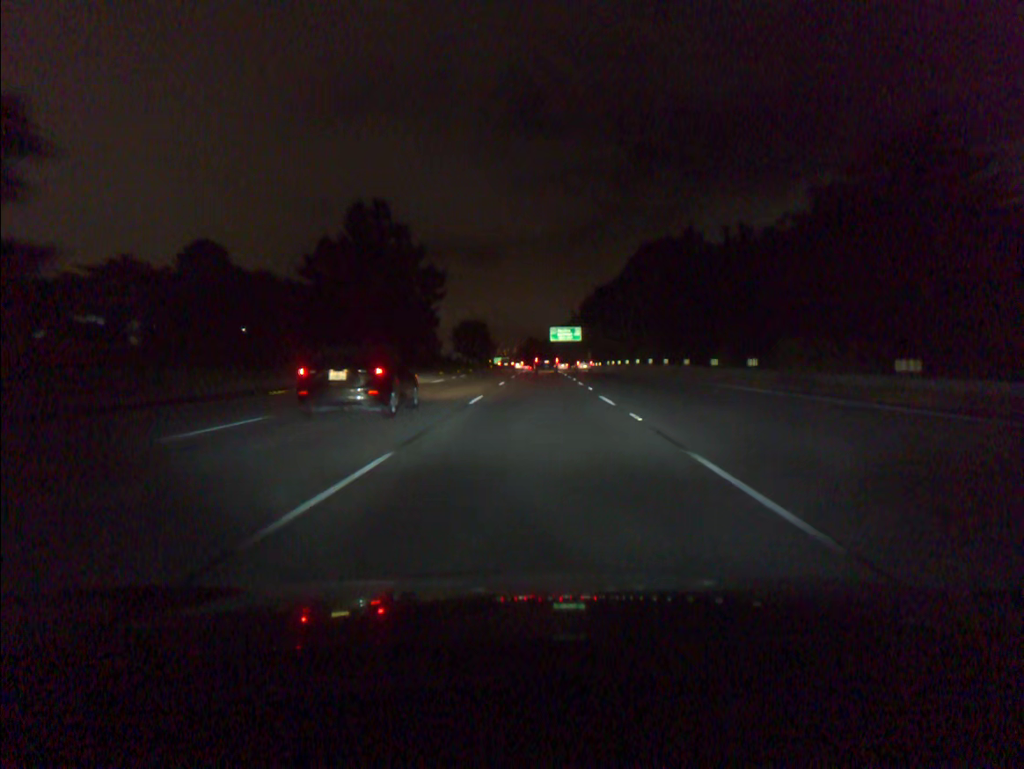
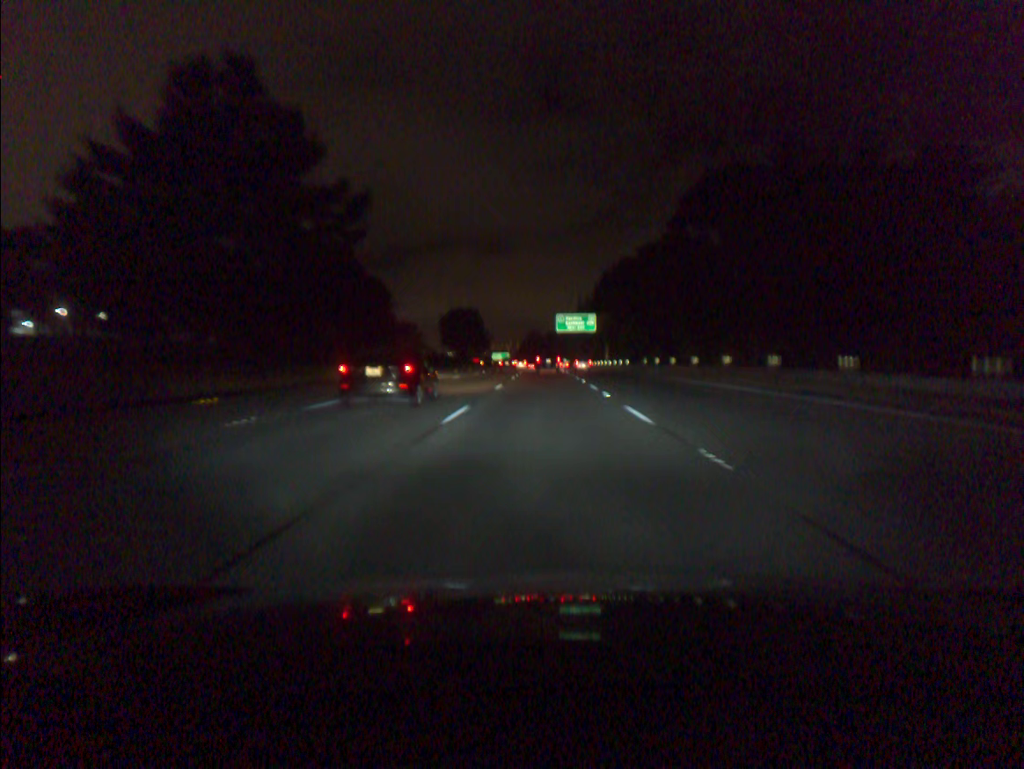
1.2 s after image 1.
(-0.1, +35.2) m; 0°
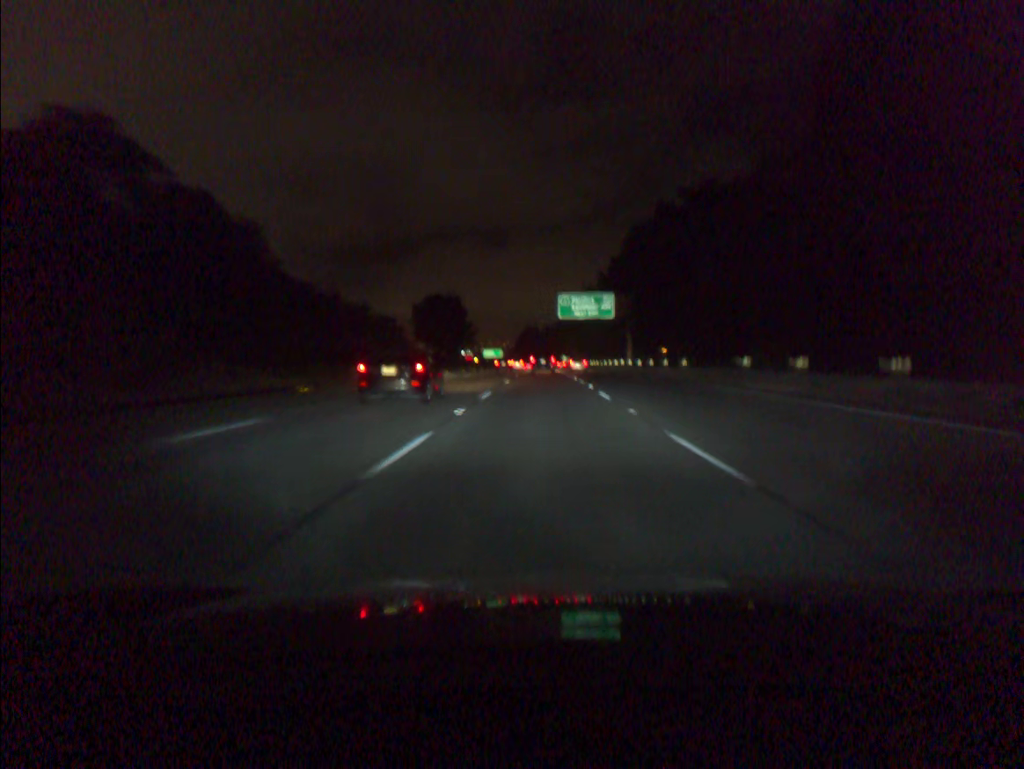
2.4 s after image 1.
(+0.1, +35.3) m; 0°
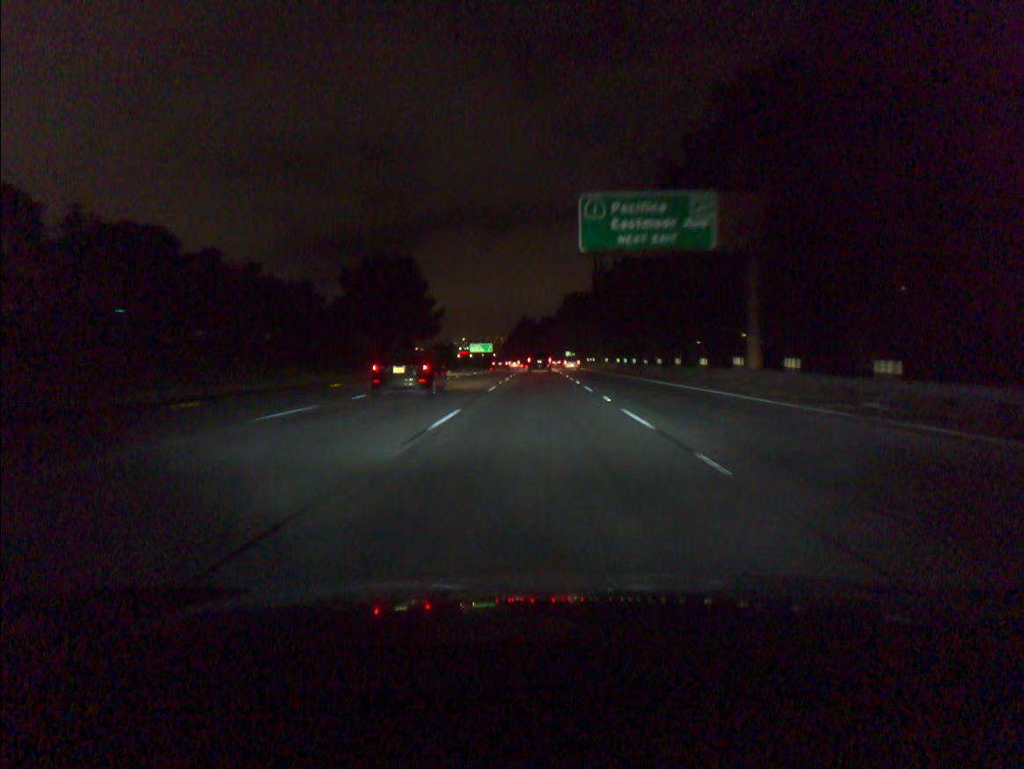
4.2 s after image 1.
(+0.1, +53.1) m; 0°
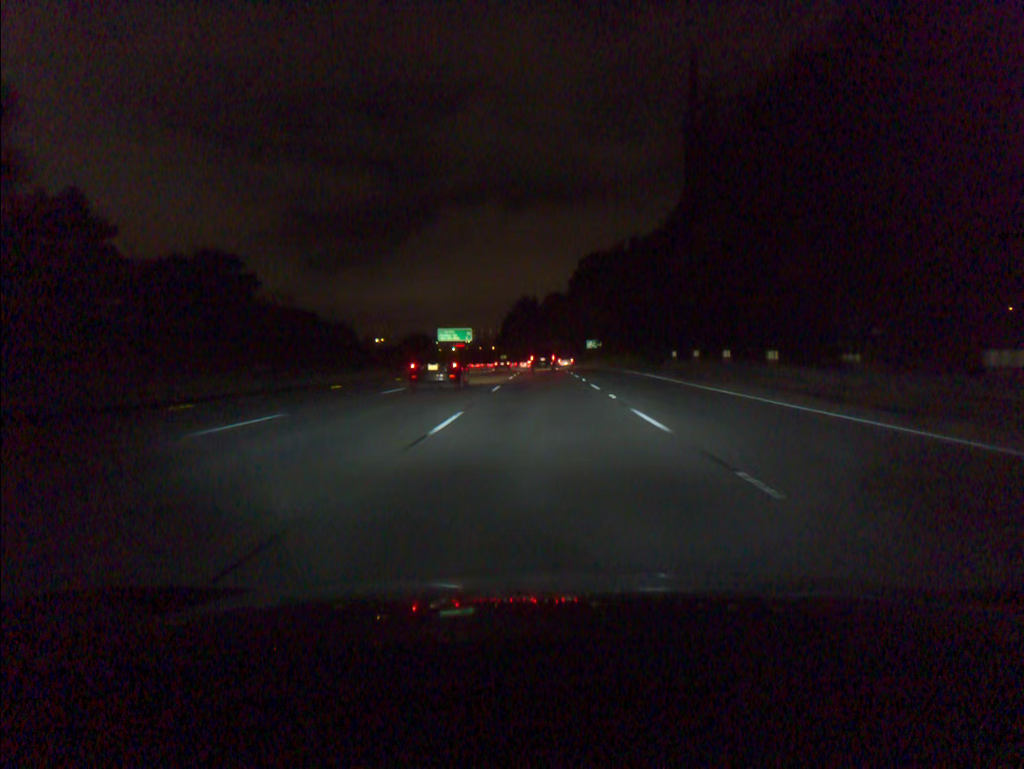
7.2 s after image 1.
(-0.4, +88.6) m; 0°
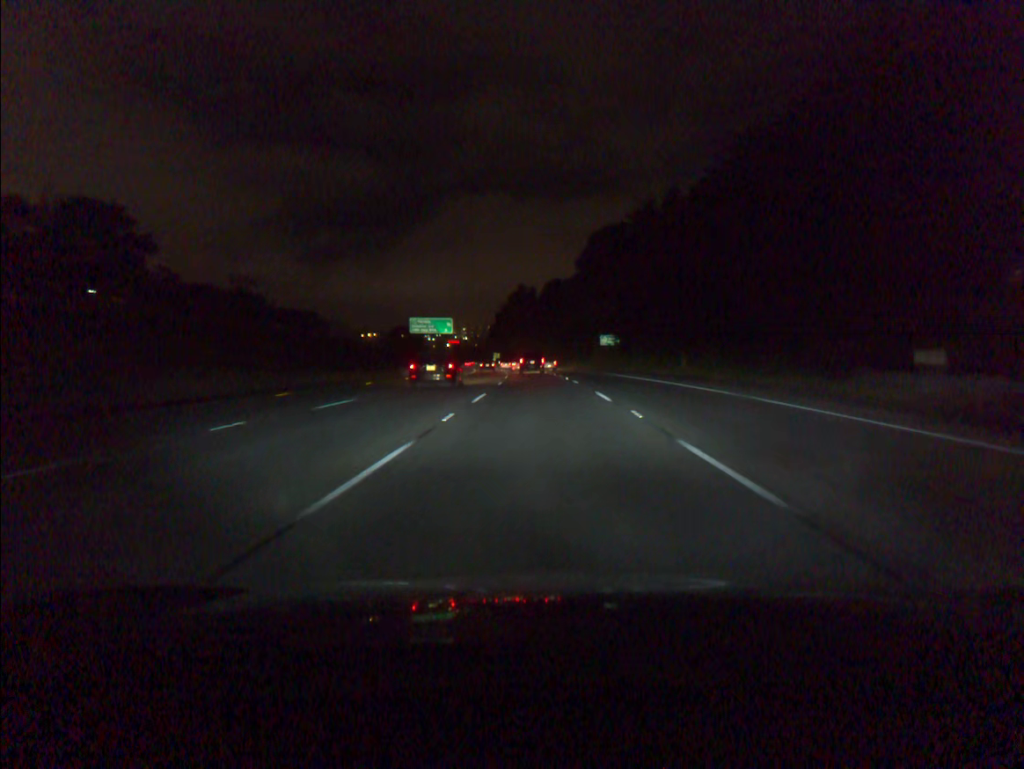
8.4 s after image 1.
(0.0, +35.4) m; 0°
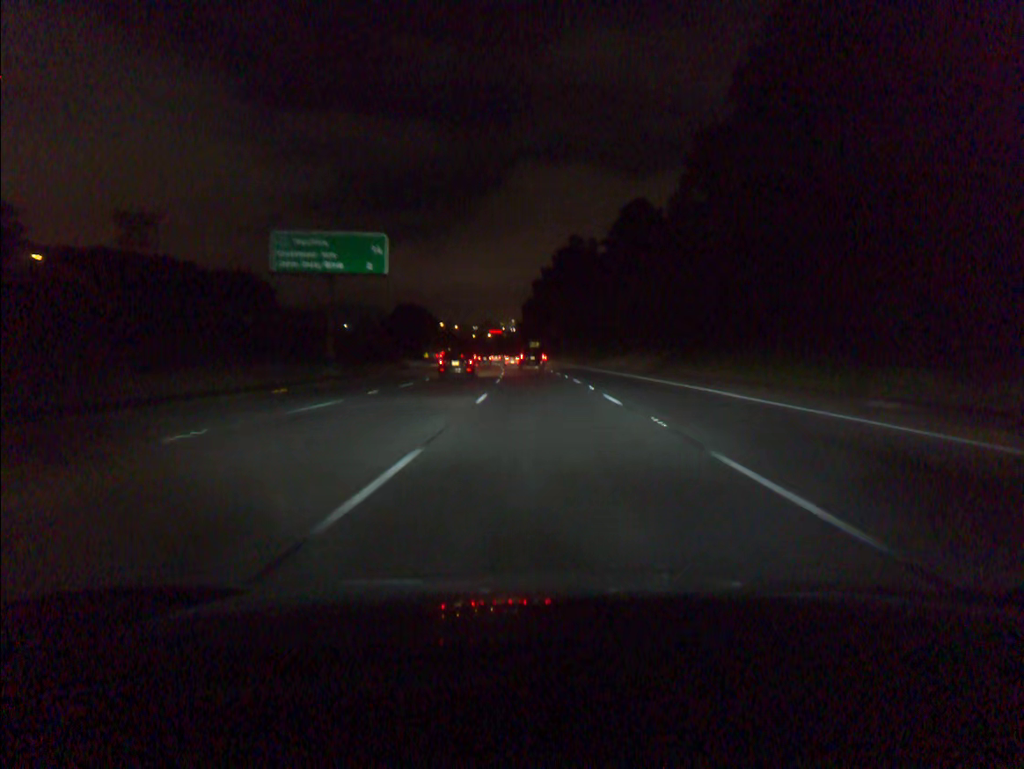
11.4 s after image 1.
(-2.3, +88.4) m; -3°
